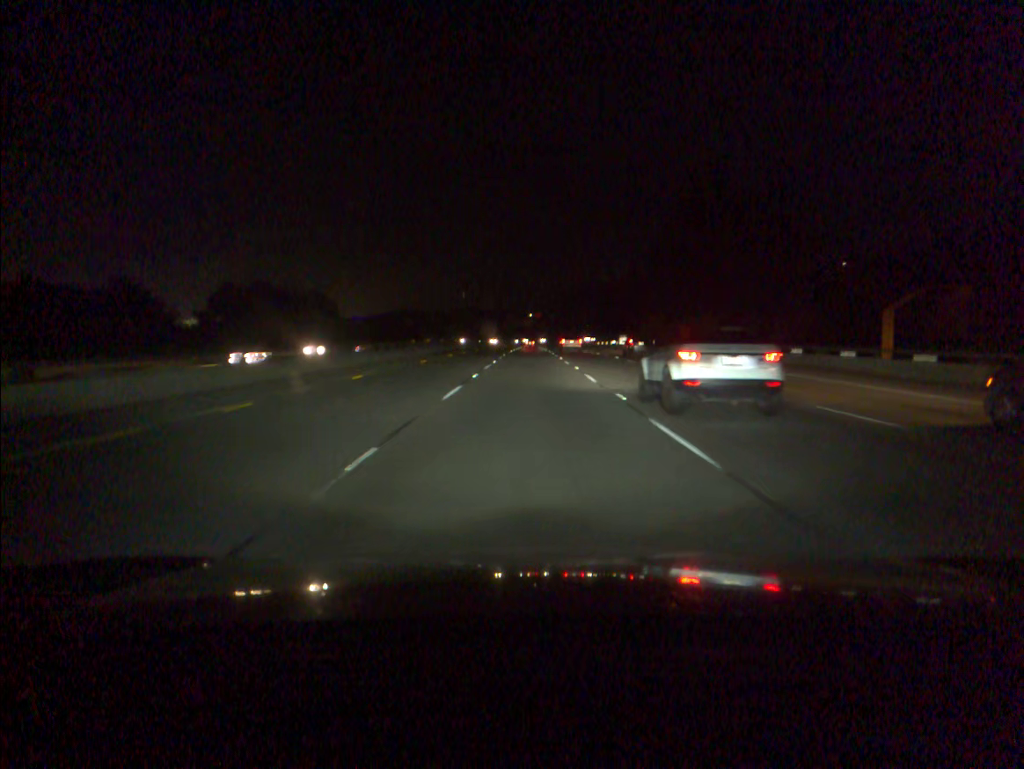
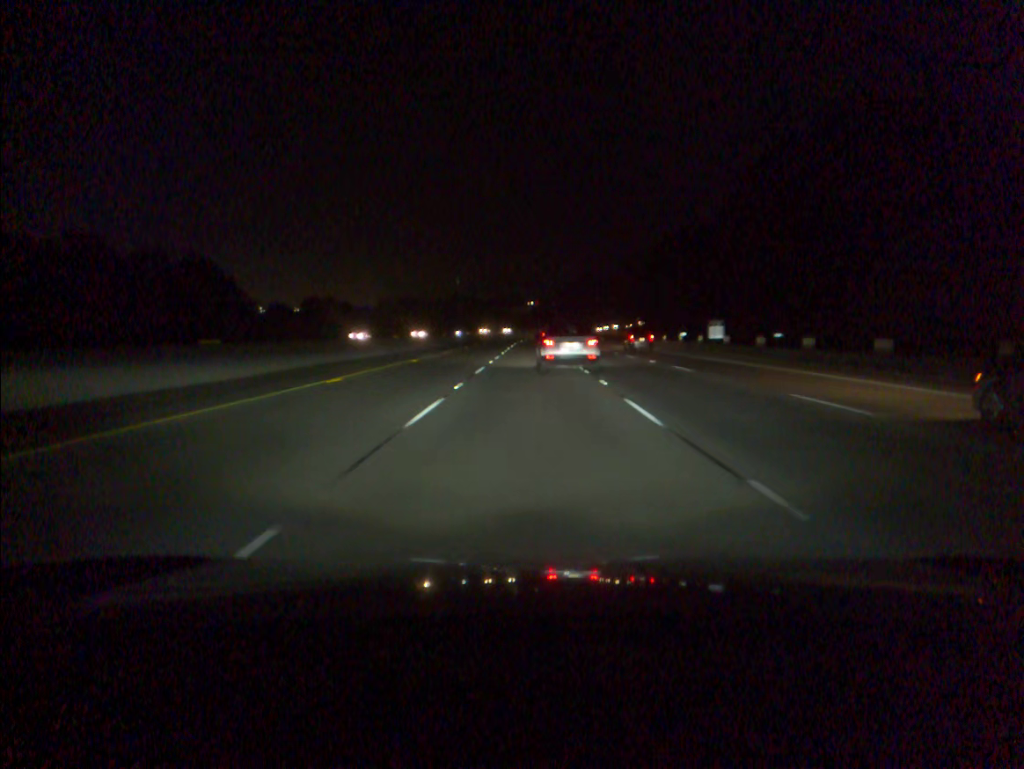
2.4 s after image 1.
(-0.1, +70.9) m; 0°
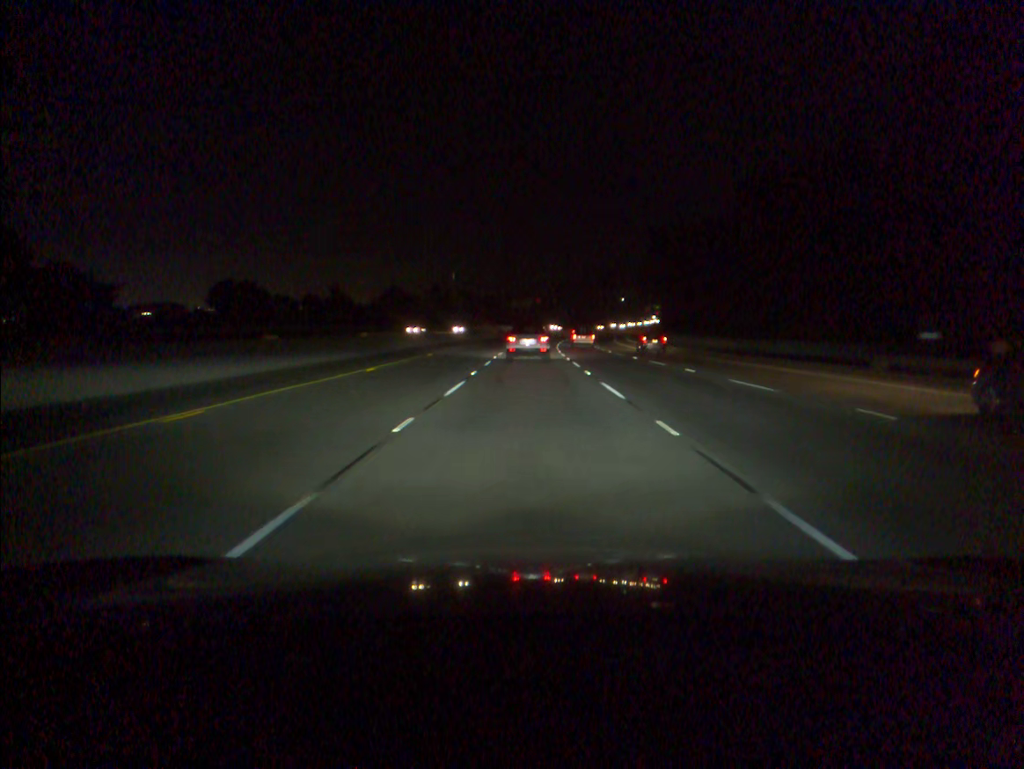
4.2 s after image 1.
(+0.1, +53.2) m; 0°
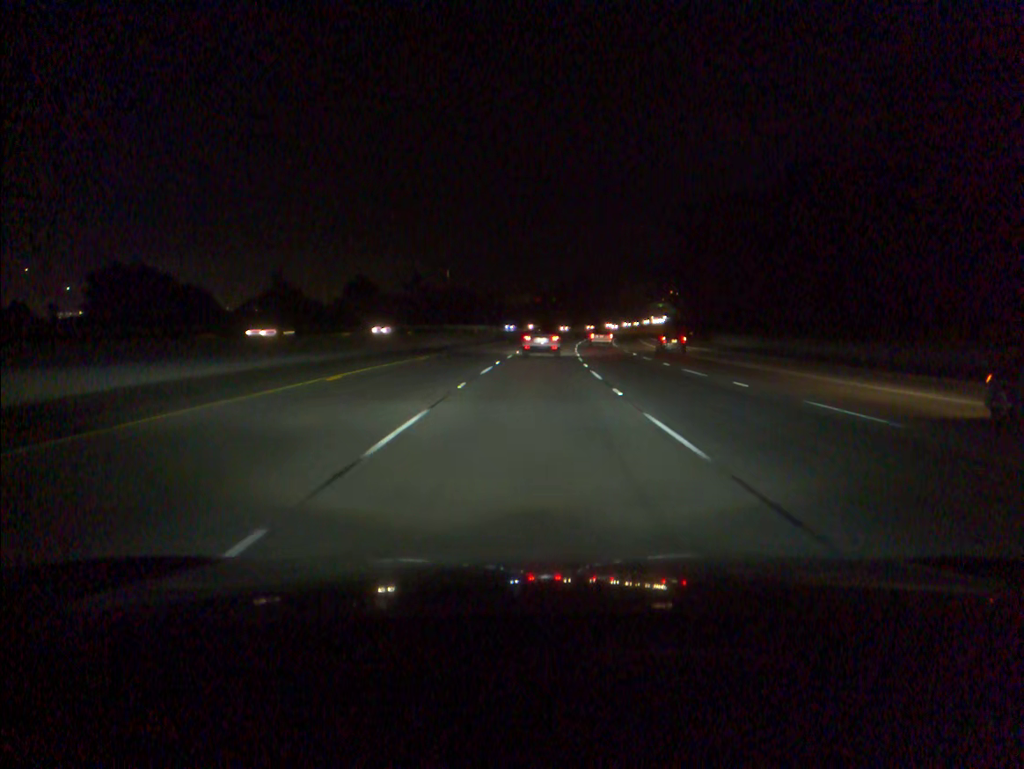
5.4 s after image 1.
(0.0, +35.4) m; 0°
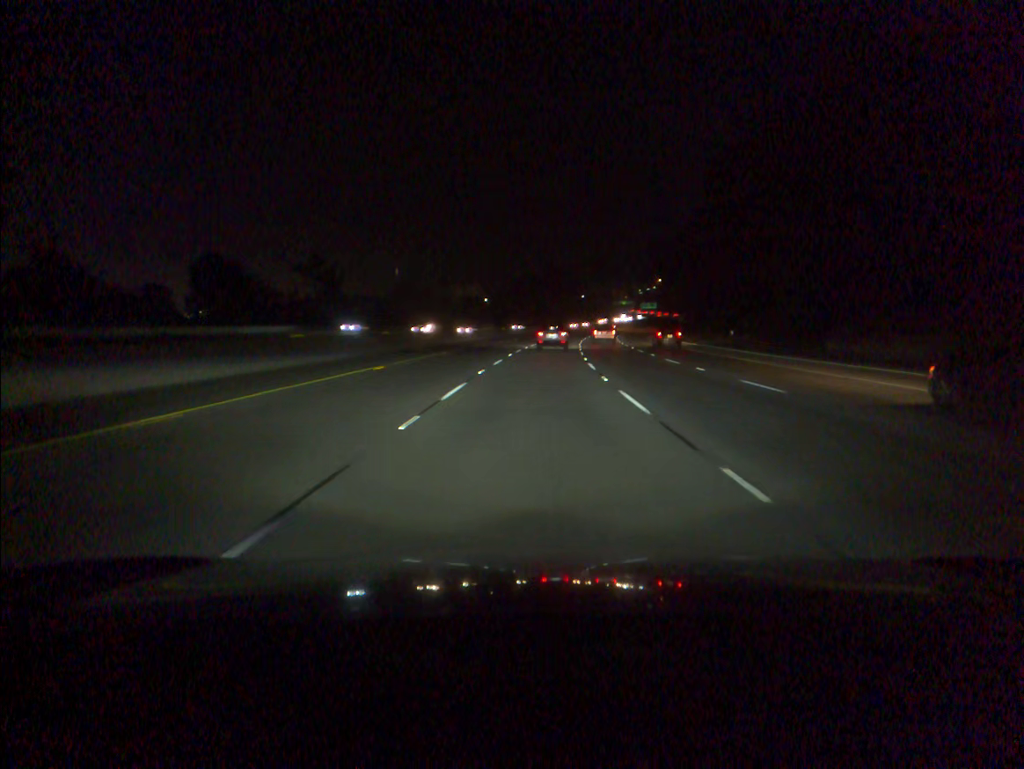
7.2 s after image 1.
(+1.2, +52.8) m; +3°
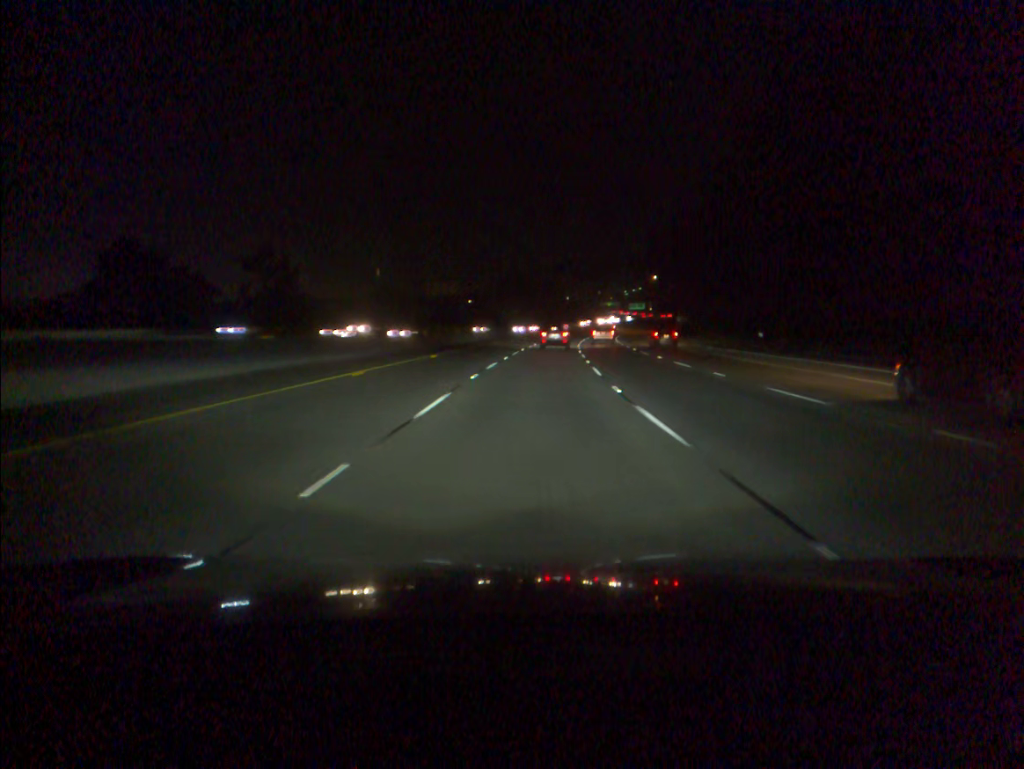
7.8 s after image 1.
(+0.2, +17.5) m; +1°
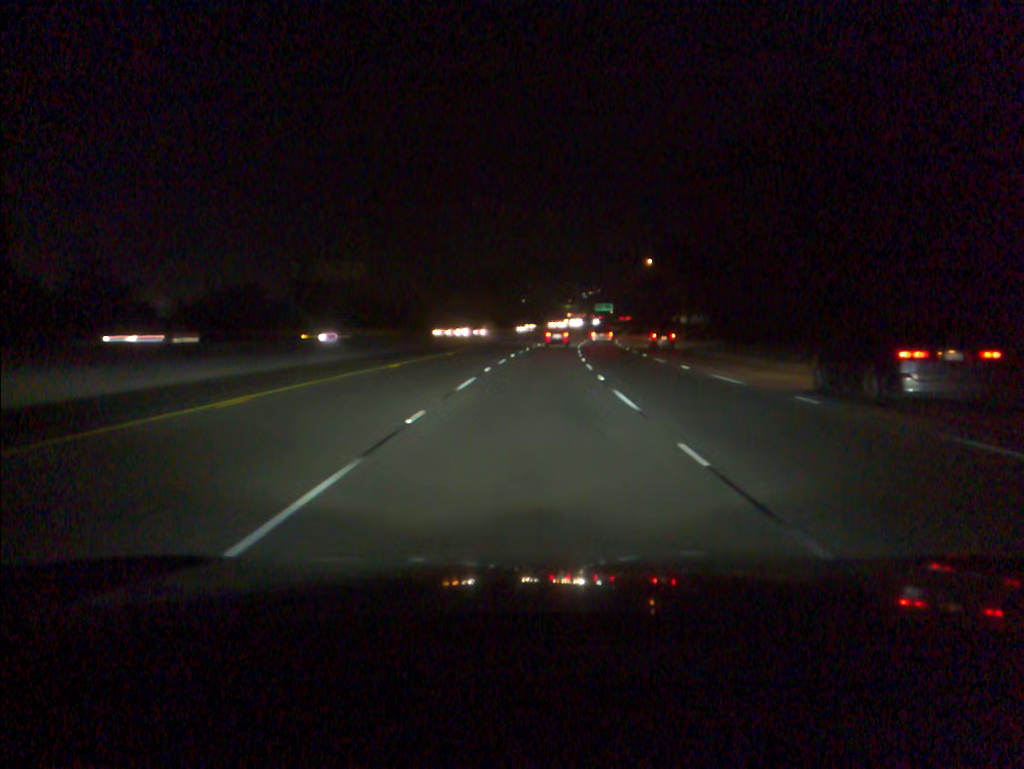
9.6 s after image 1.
(+1.5, +52.6) m; +3°
